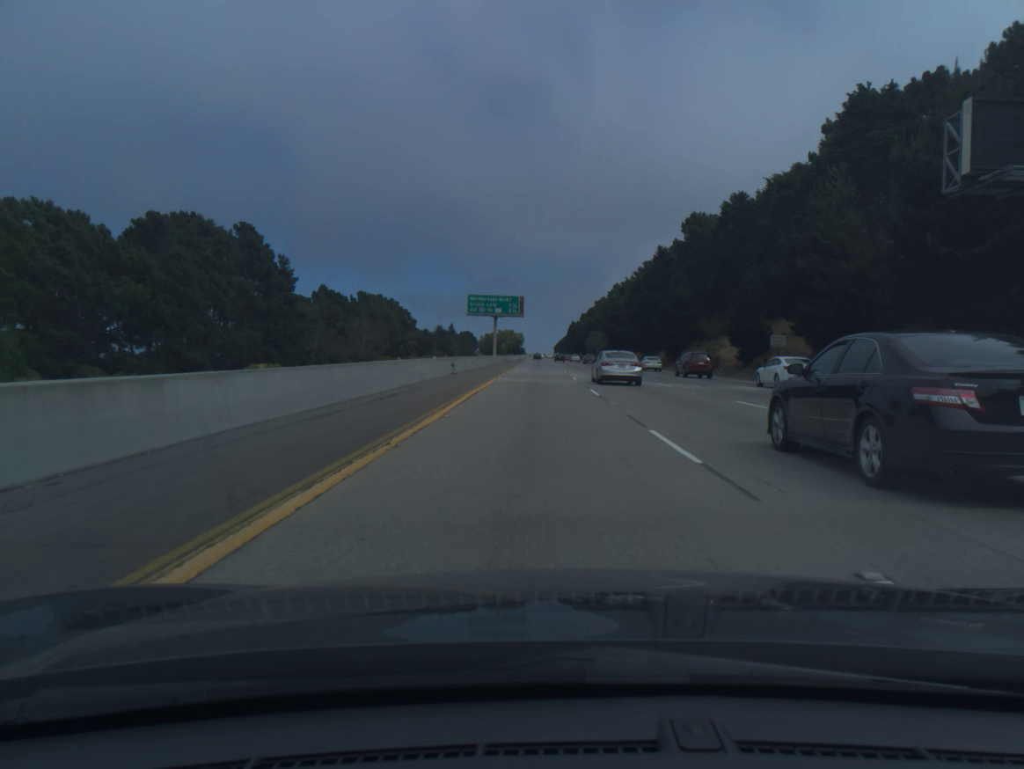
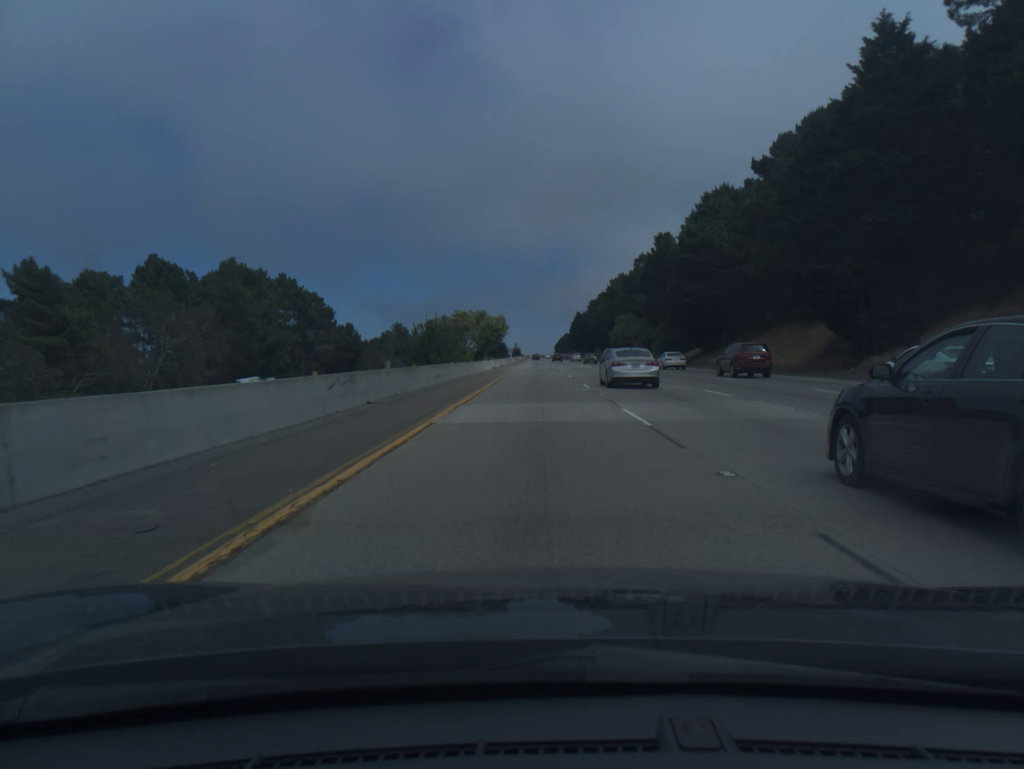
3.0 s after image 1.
(-0.6, +98.2) m; 0°
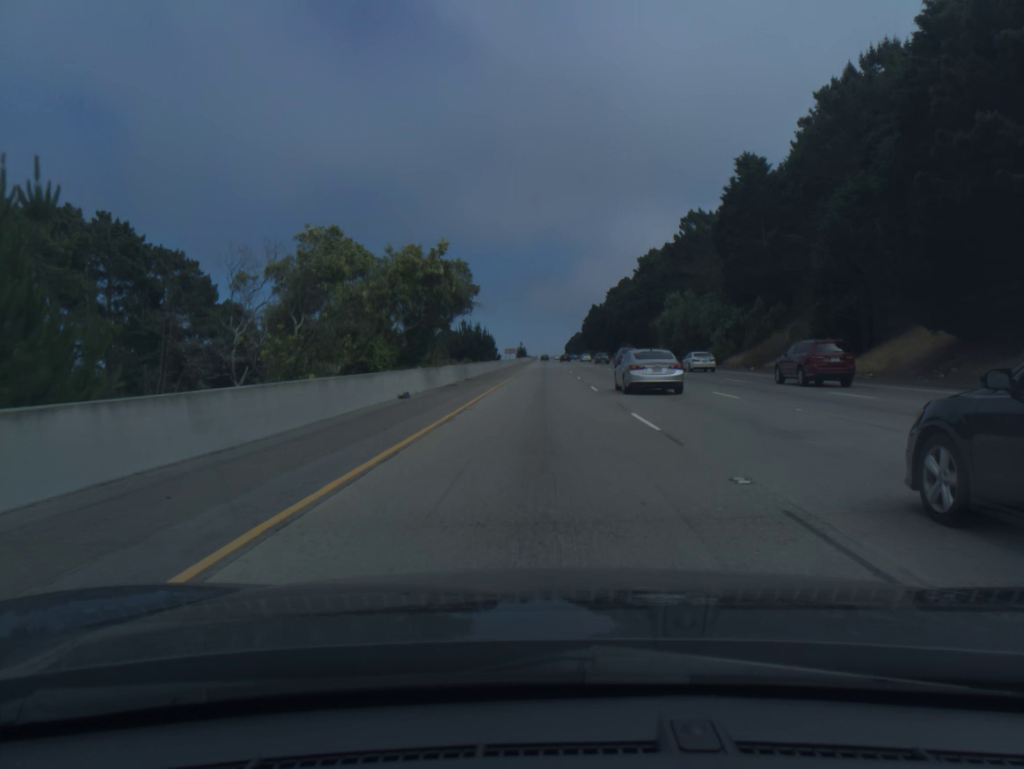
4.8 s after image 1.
(-0.3, +58.9) m; -1°
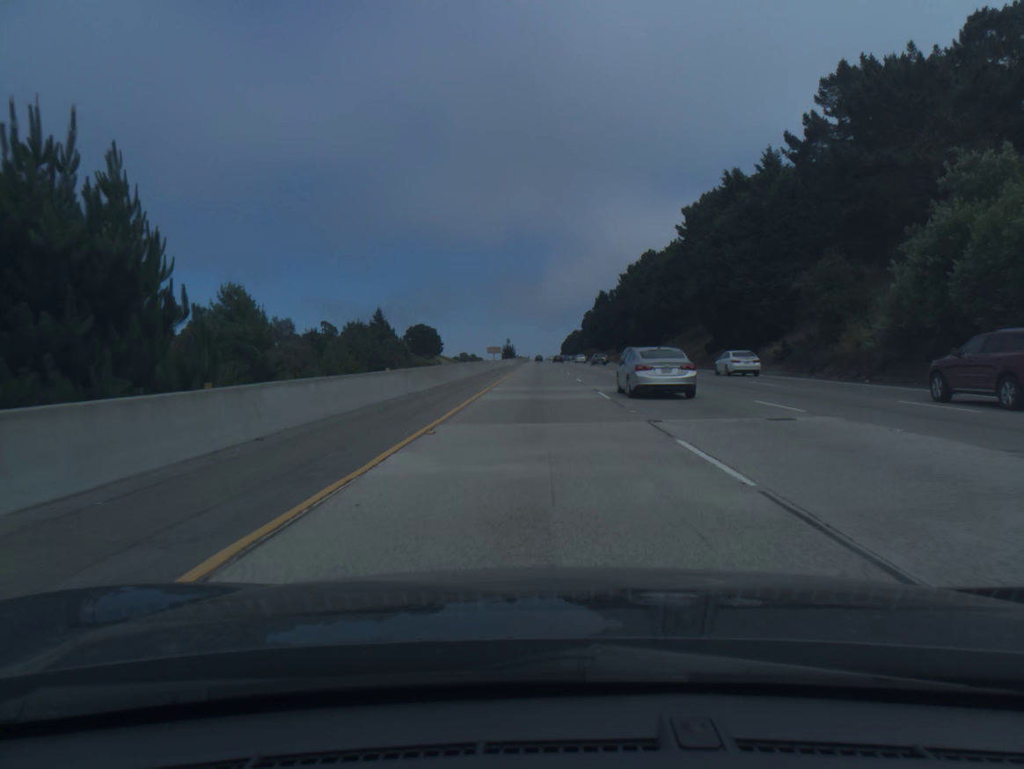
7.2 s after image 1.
(+0.2, +78.6) m; 0°
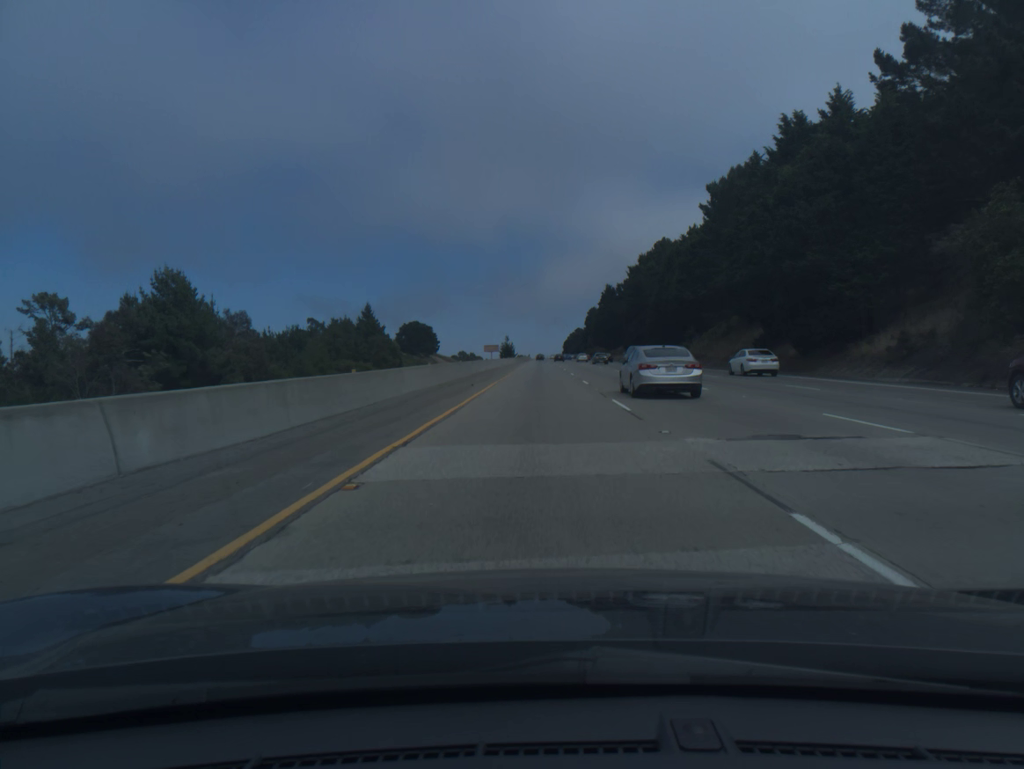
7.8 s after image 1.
(0.0, +19.6) m; 0°
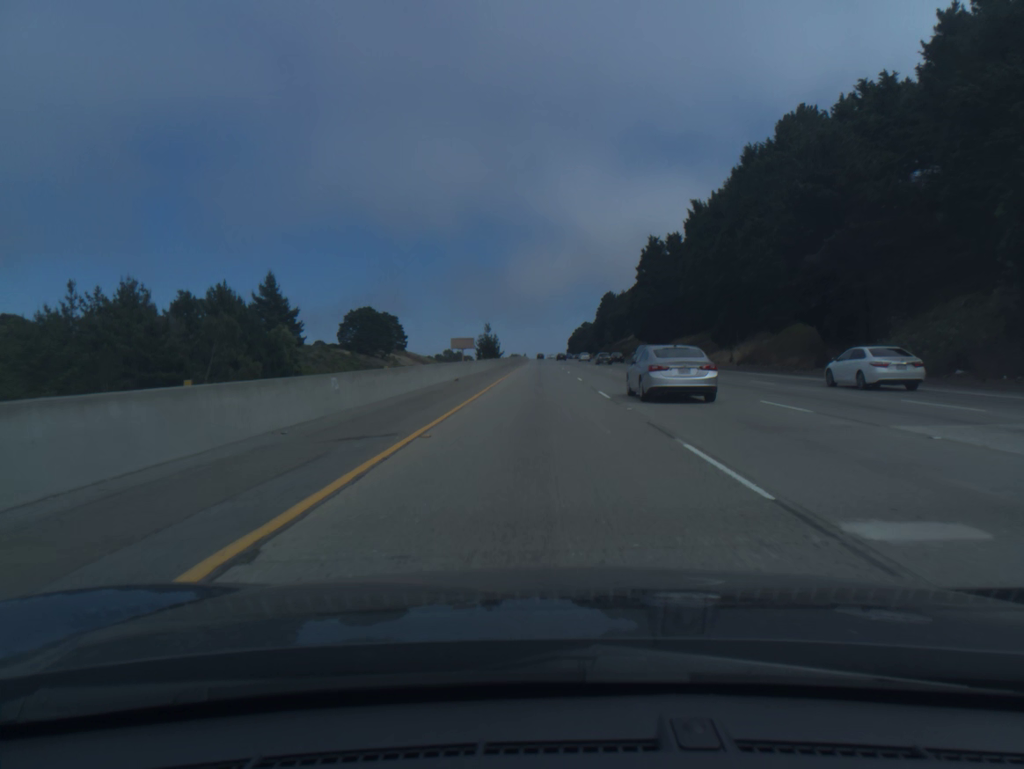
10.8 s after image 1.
(-0.3, +97.9) m; 0°
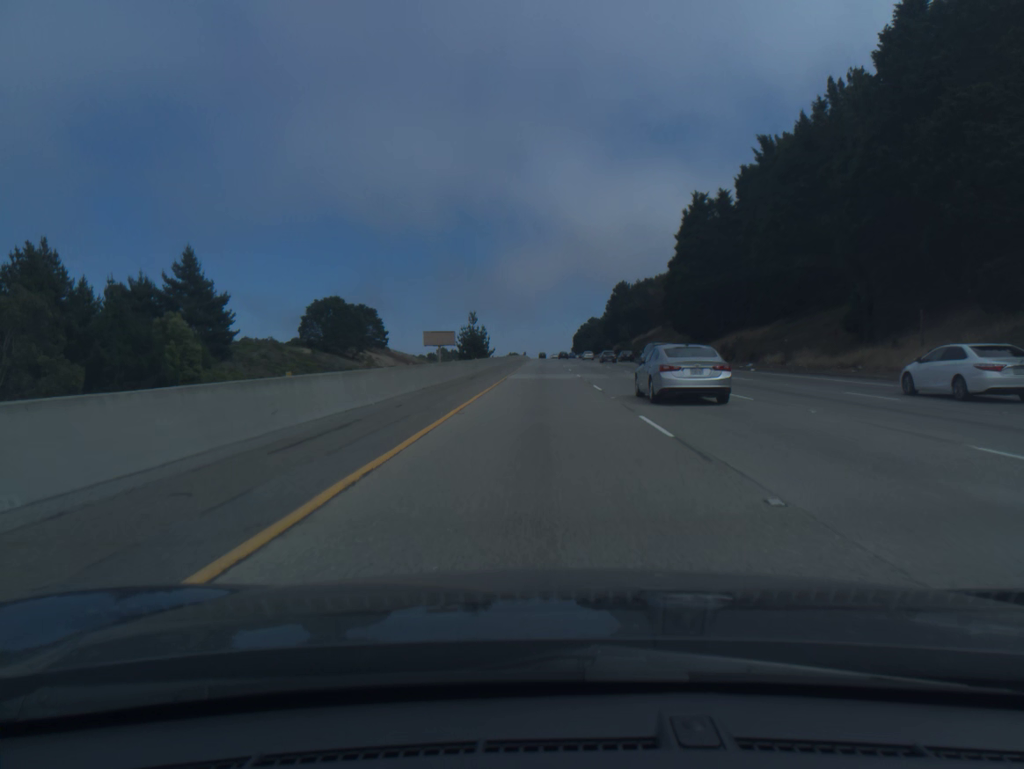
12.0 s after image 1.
(-0.1, +39.1) m; 0°
